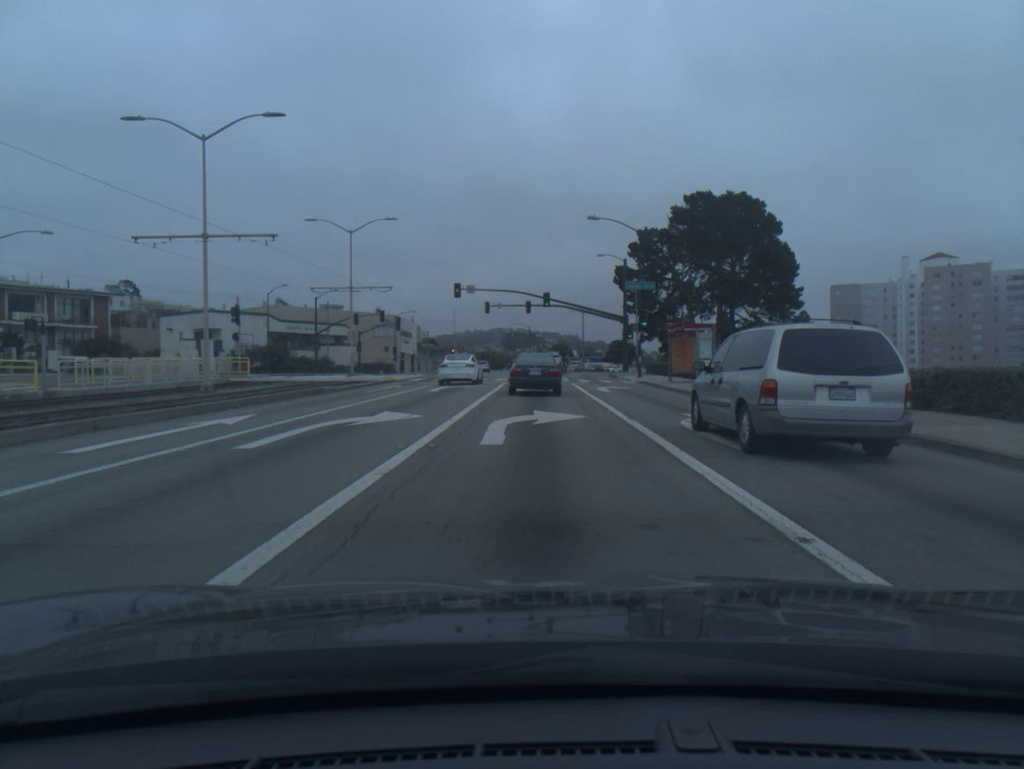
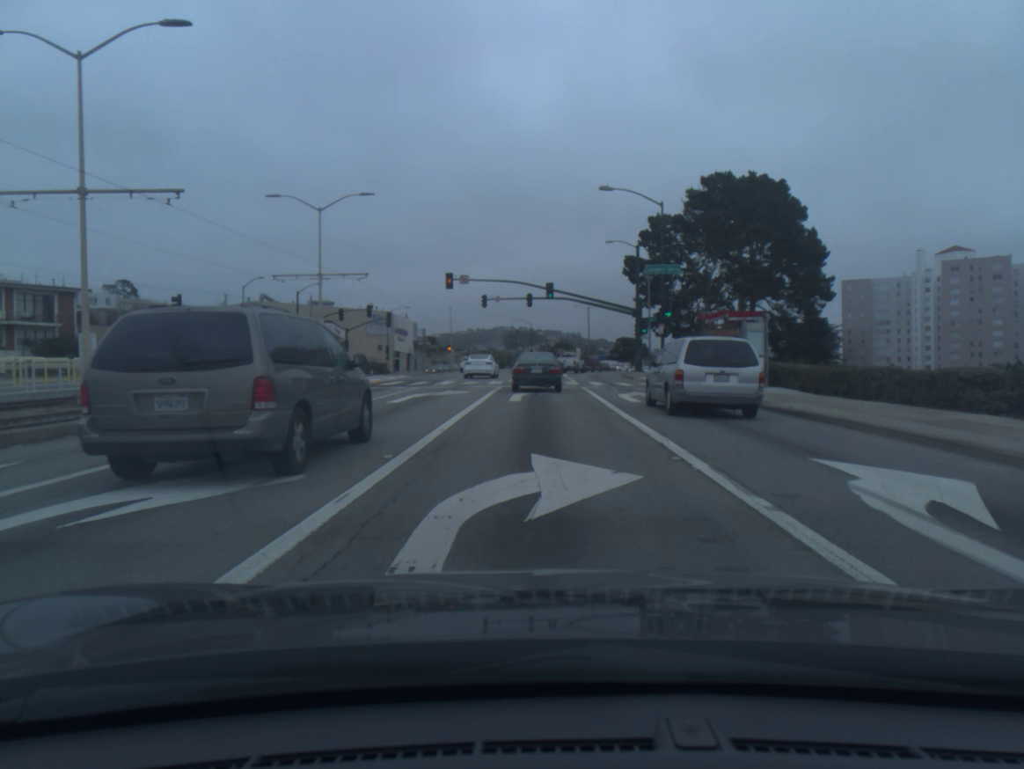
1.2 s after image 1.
(0.0, +8.4) m; 0°
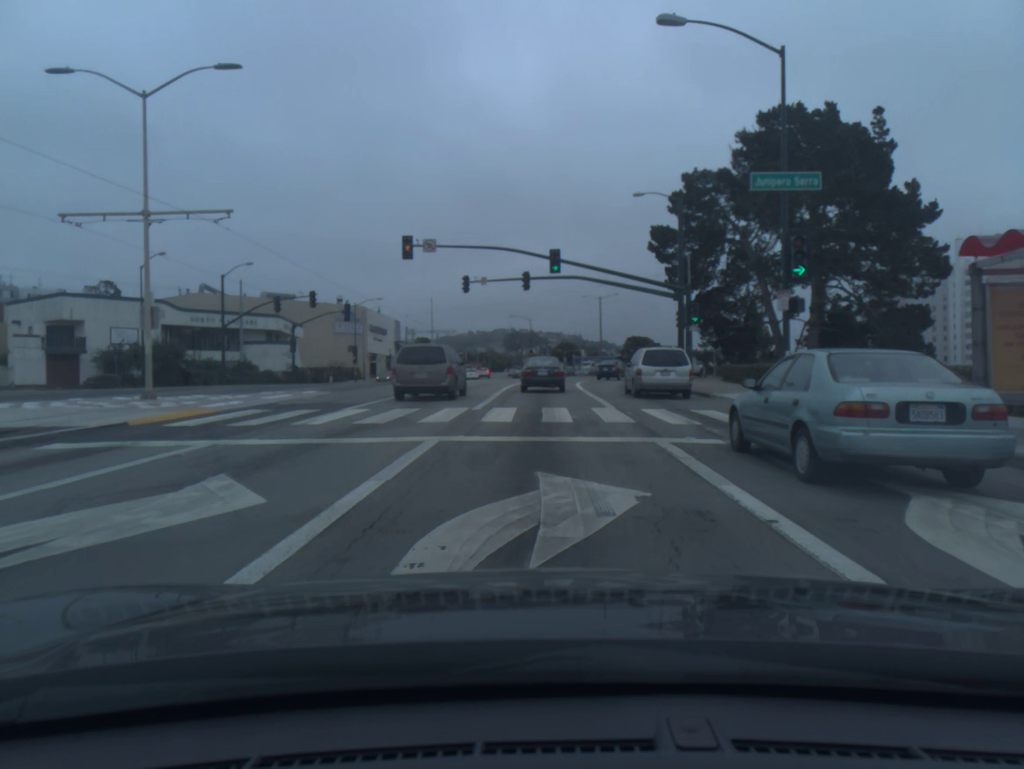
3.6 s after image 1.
(0.0, +20.2) m; 0°
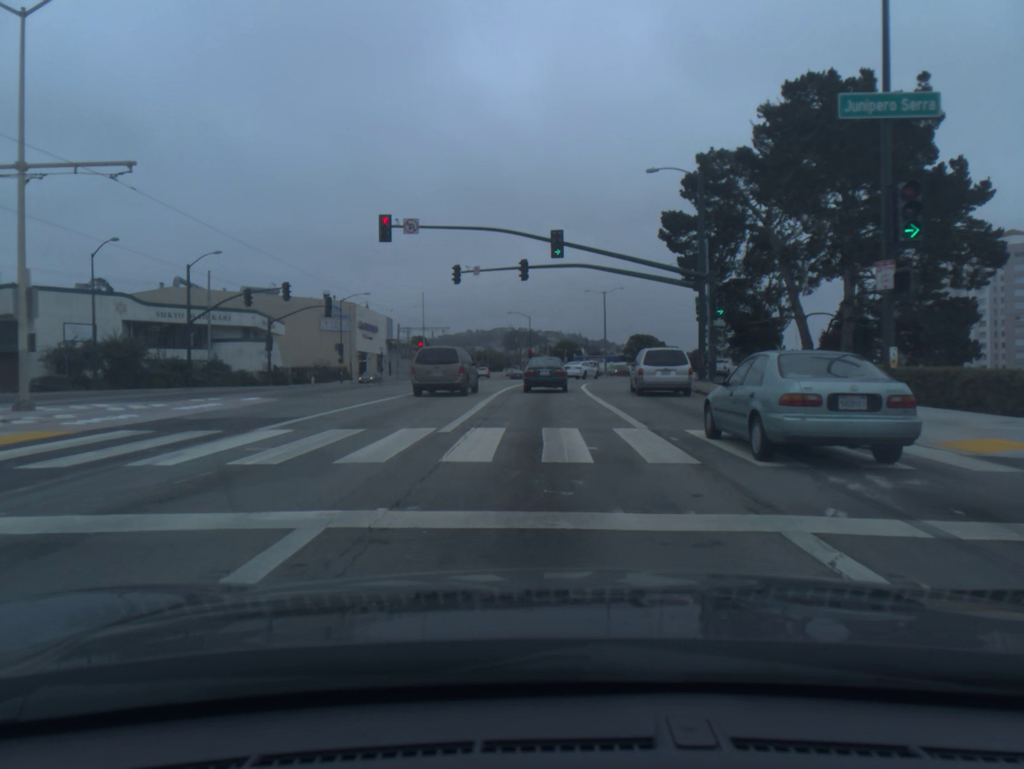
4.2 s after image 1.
(0.0, +6.0) m; 0°
